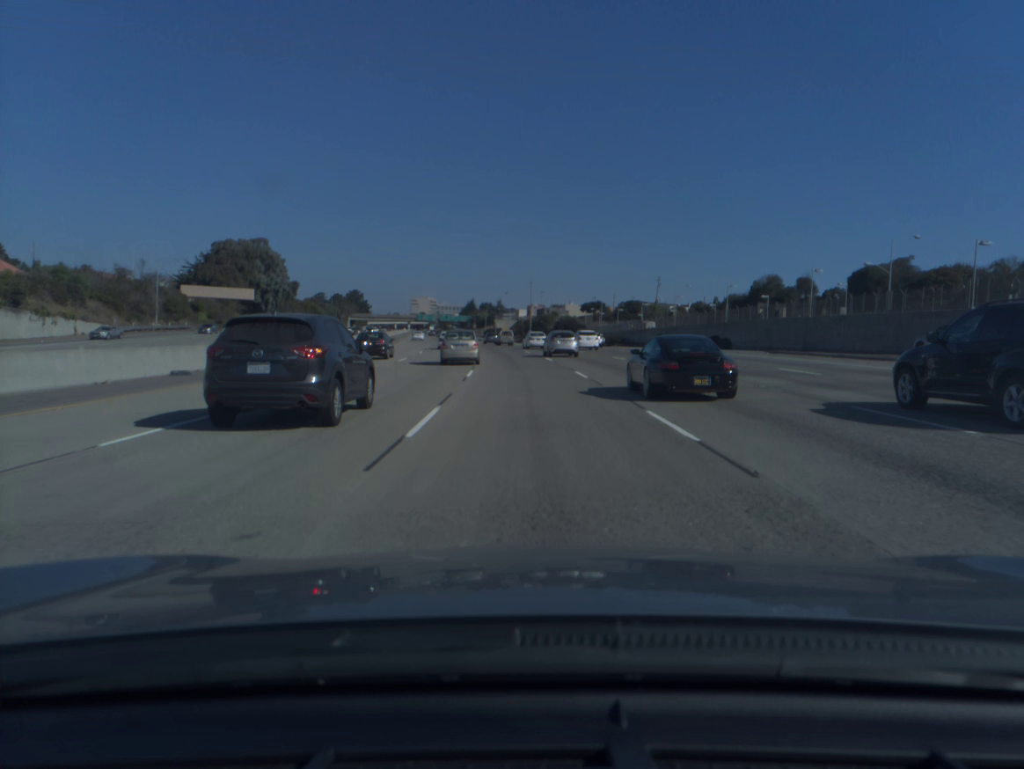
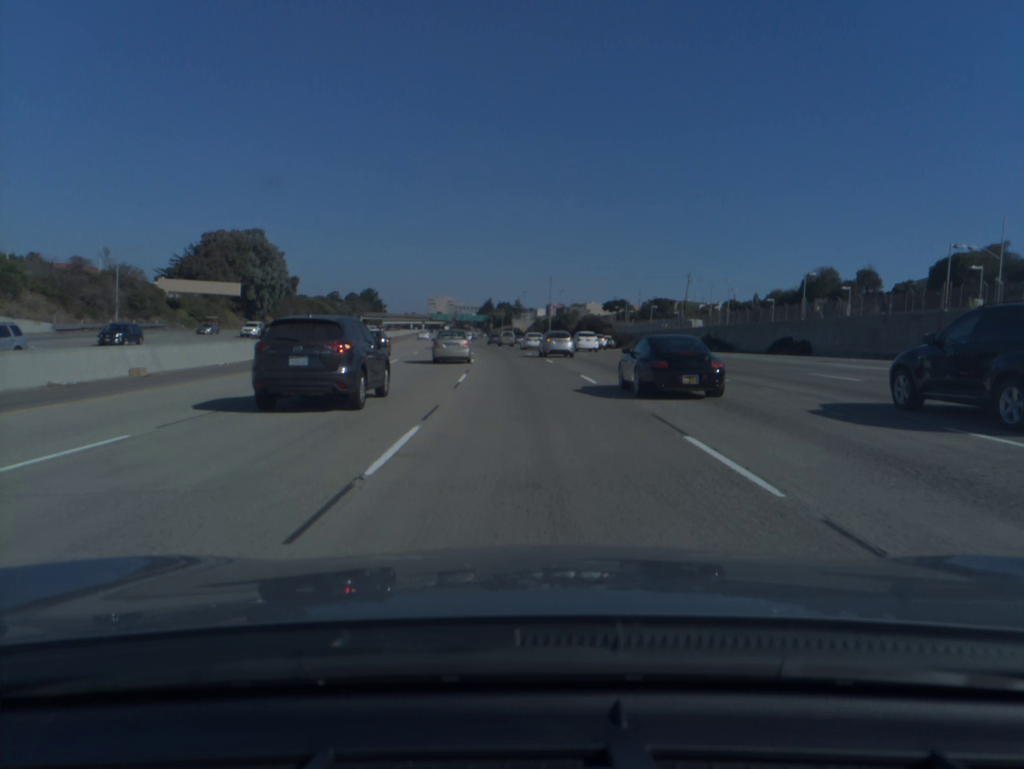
(-0.2, +17.2) m; -1°
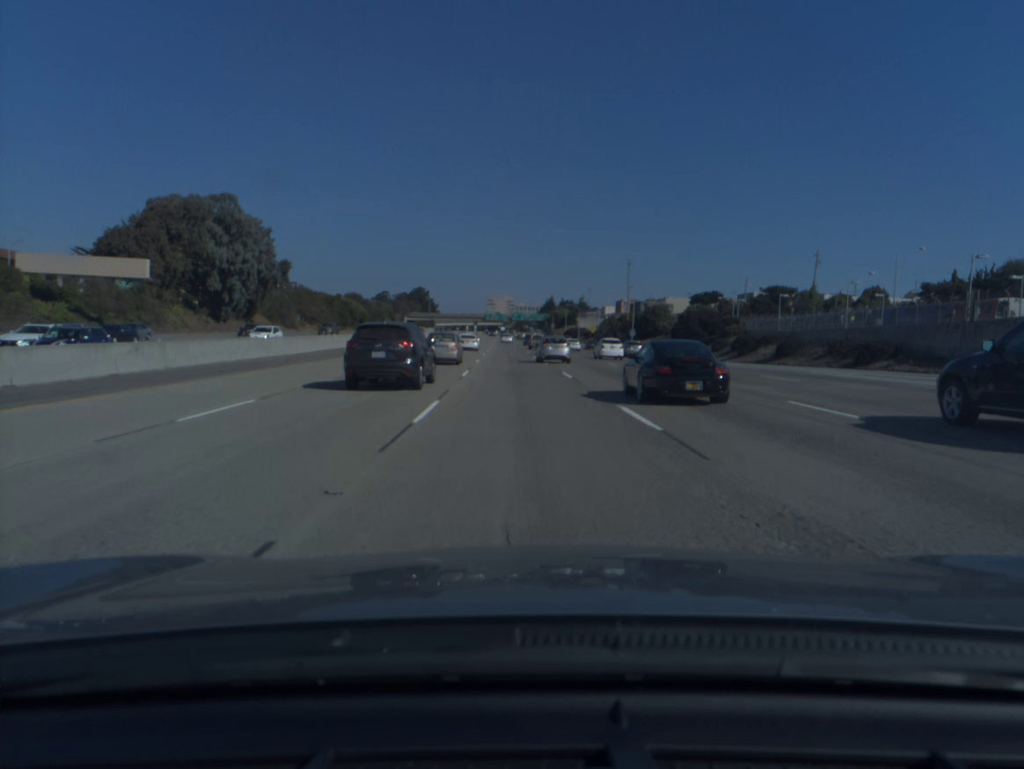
(-2.1, +51.9) m; -5°
